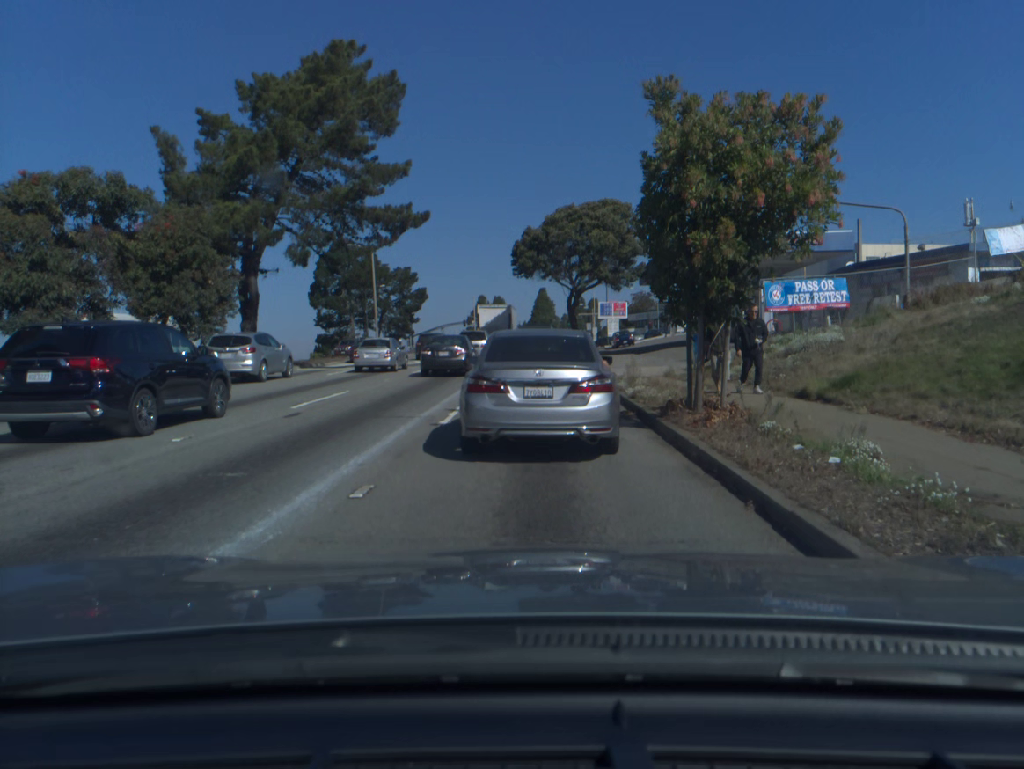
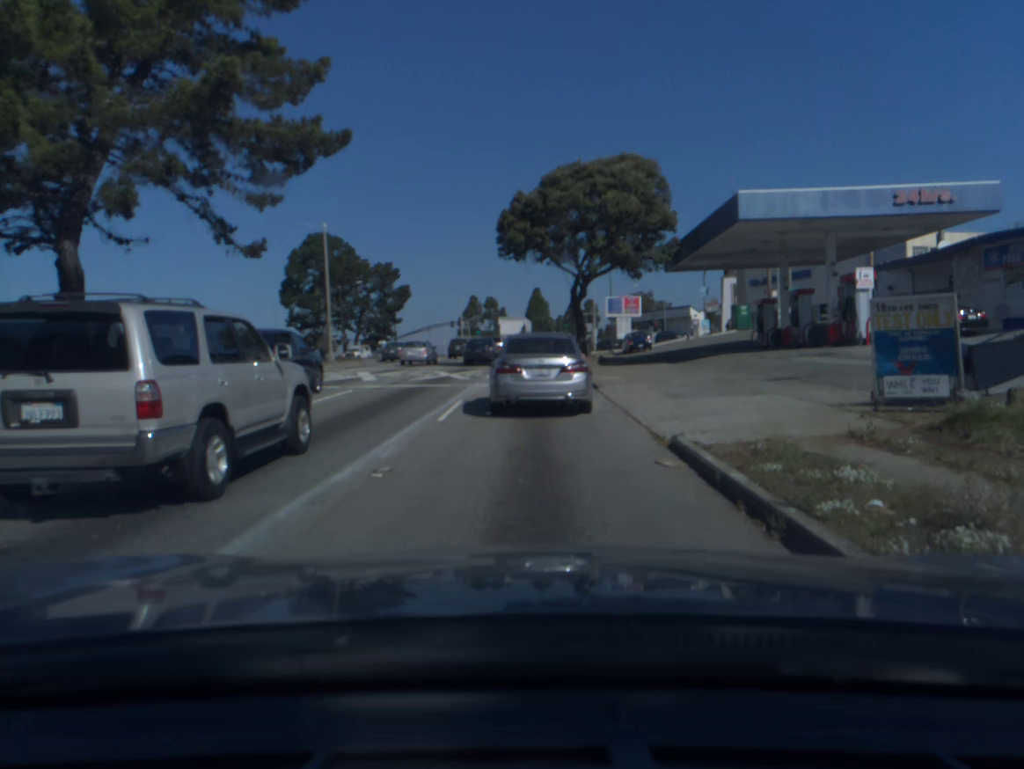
(0.0, +13.4) m; 0°
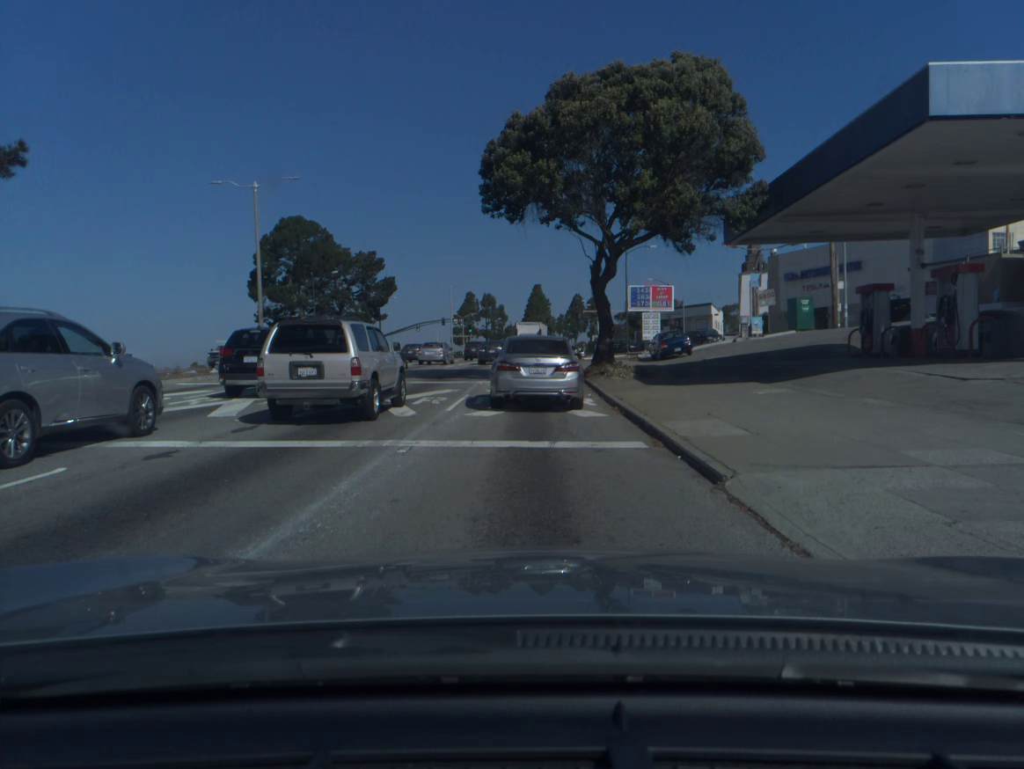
(0.0, +12.9) m; 0°
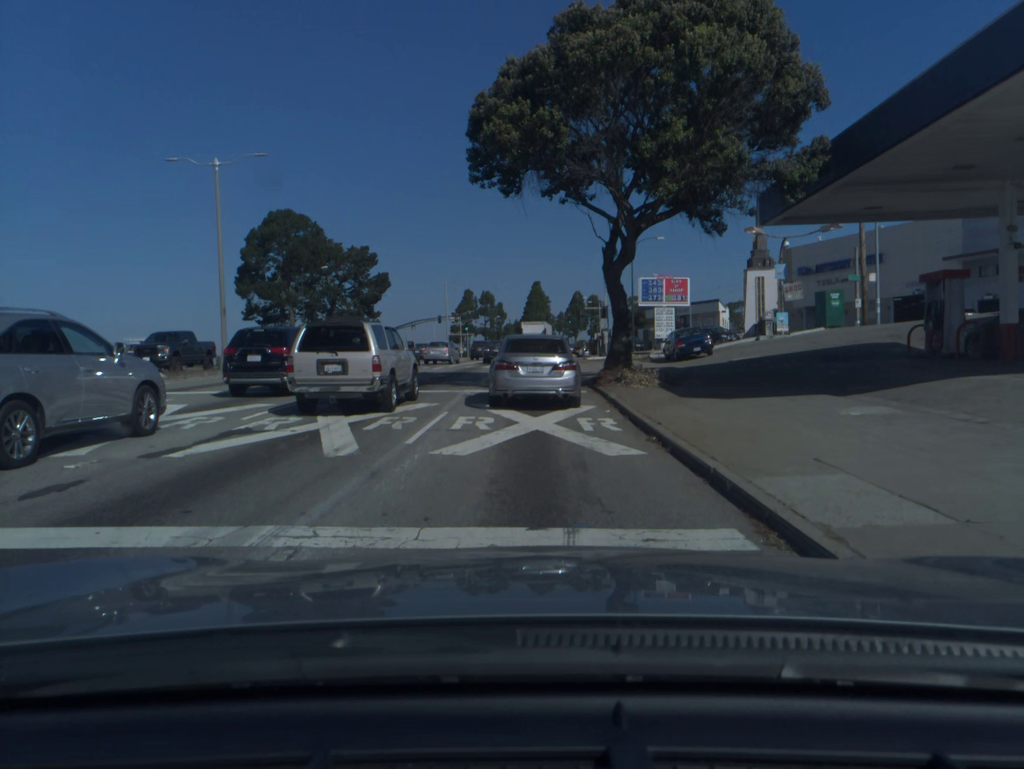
(0.0, +4.8) m; 0°
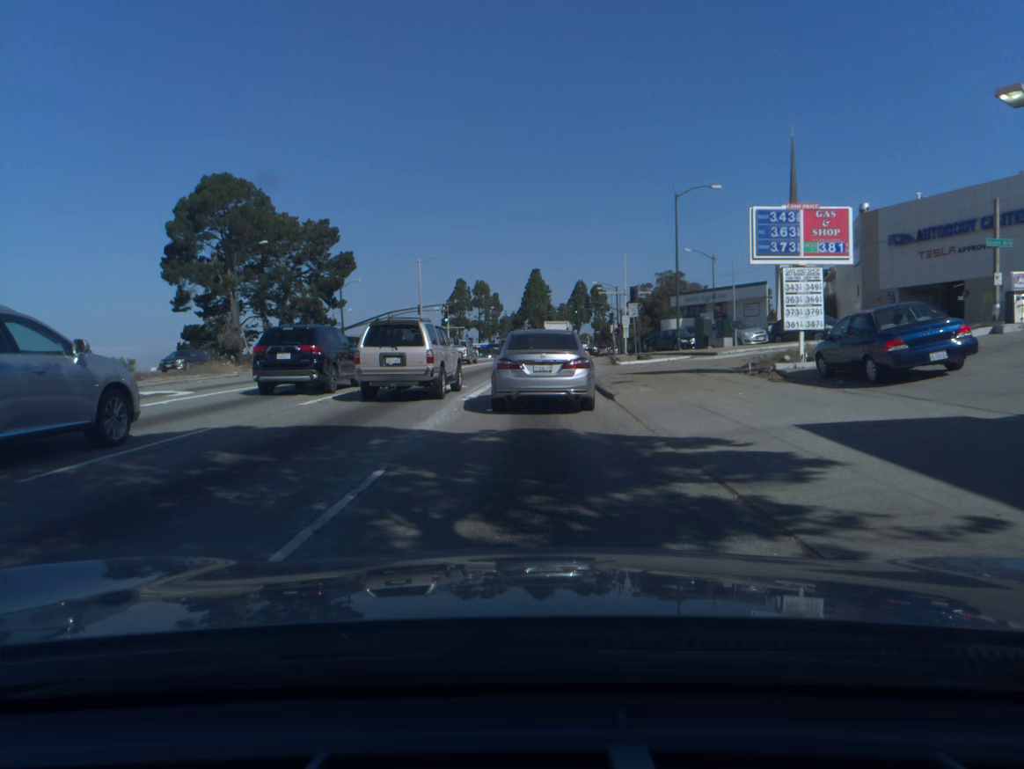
(0.0, +21.0) m; 0°
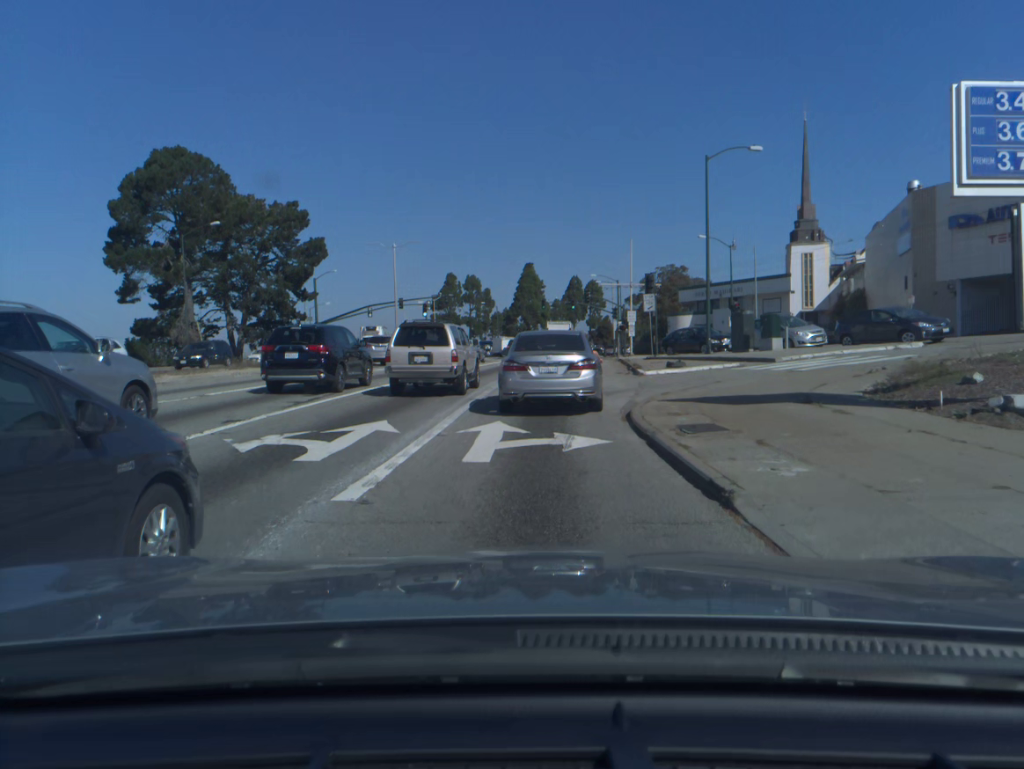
(0.0, +10.2) m; 0°
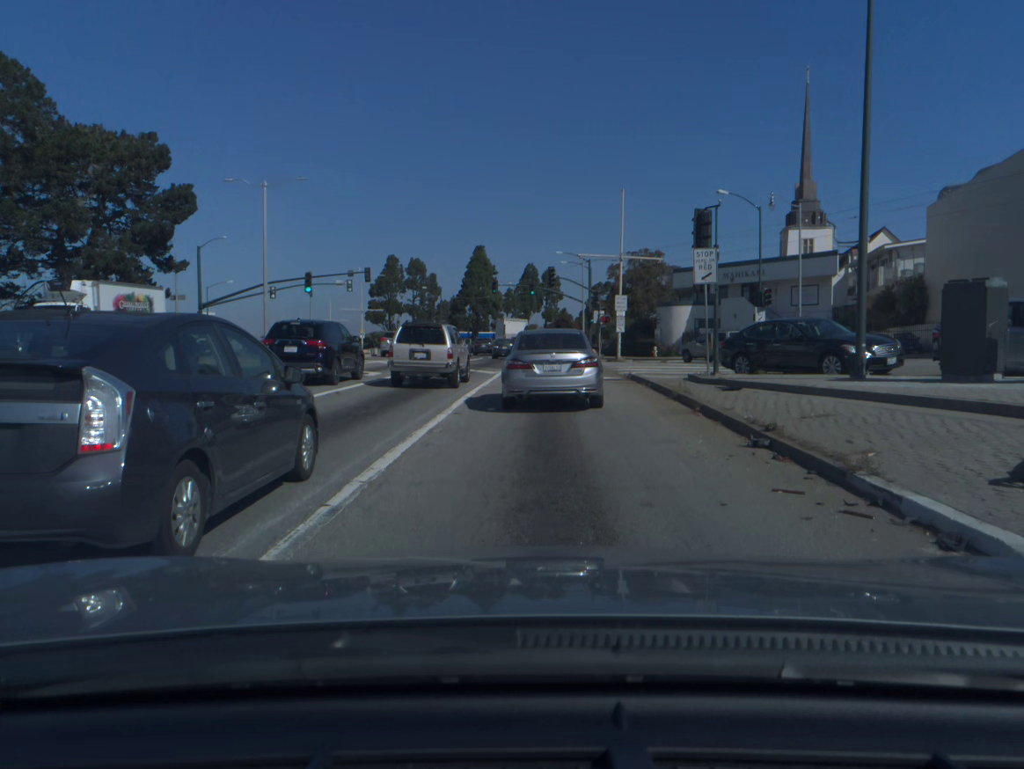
(+0.4, +21.6) m; +3°
